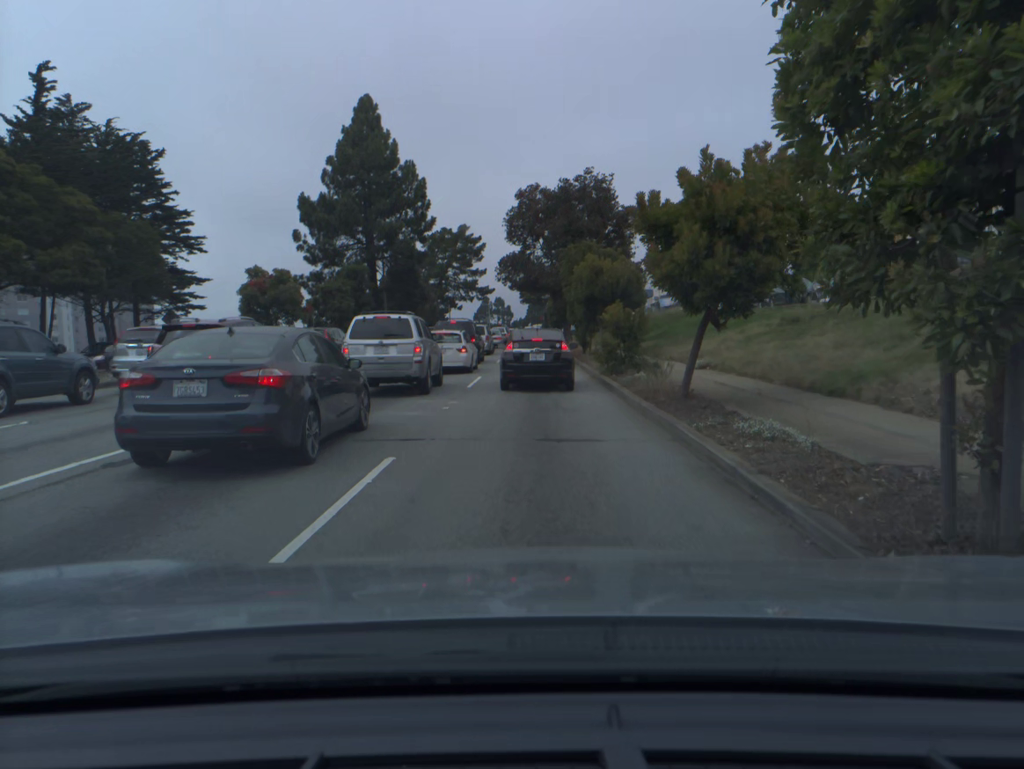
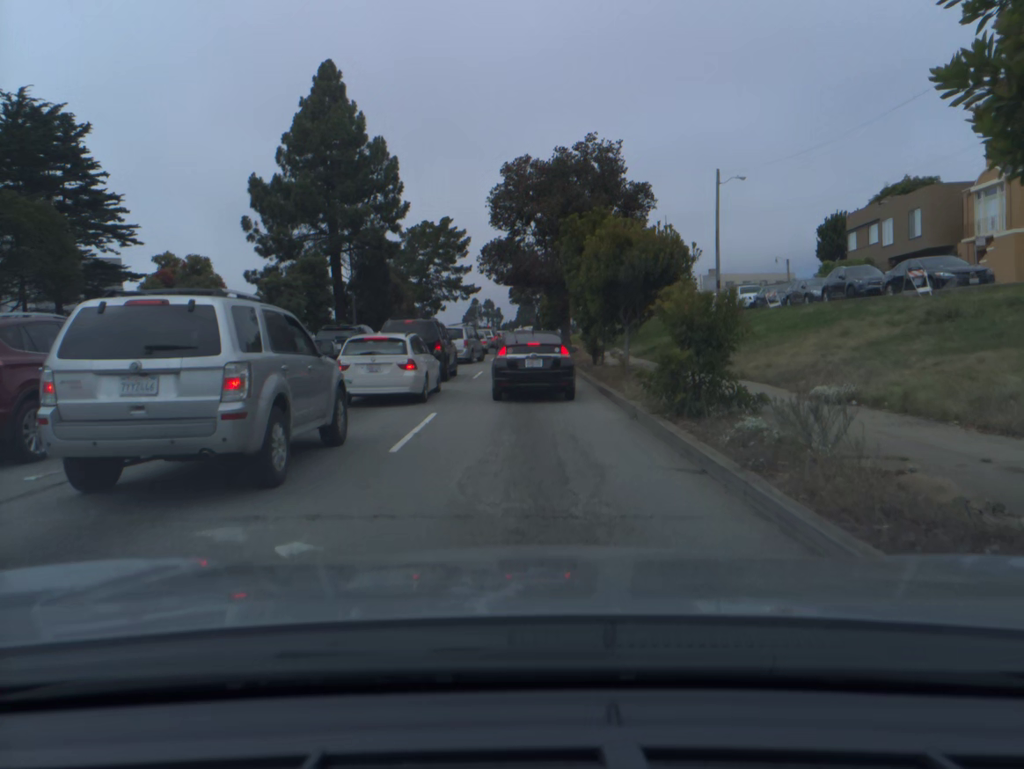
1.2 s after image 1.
(+0.1, +9.9) m; +1°
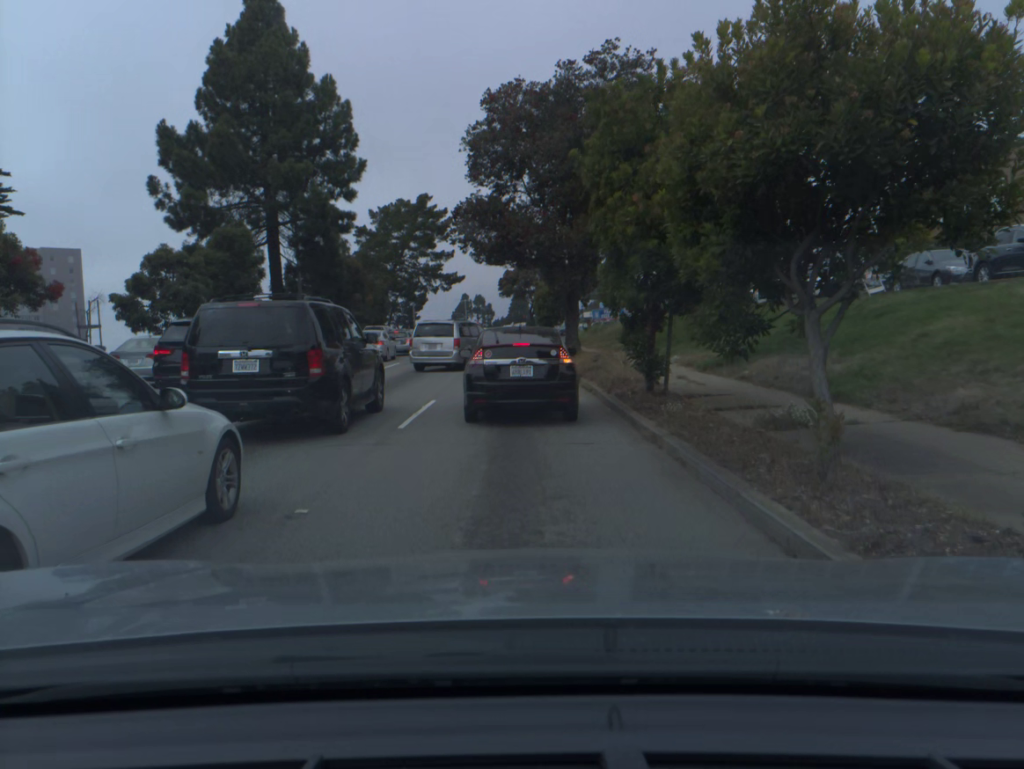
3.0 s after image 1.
(+0.1, +12.7) m; 0°
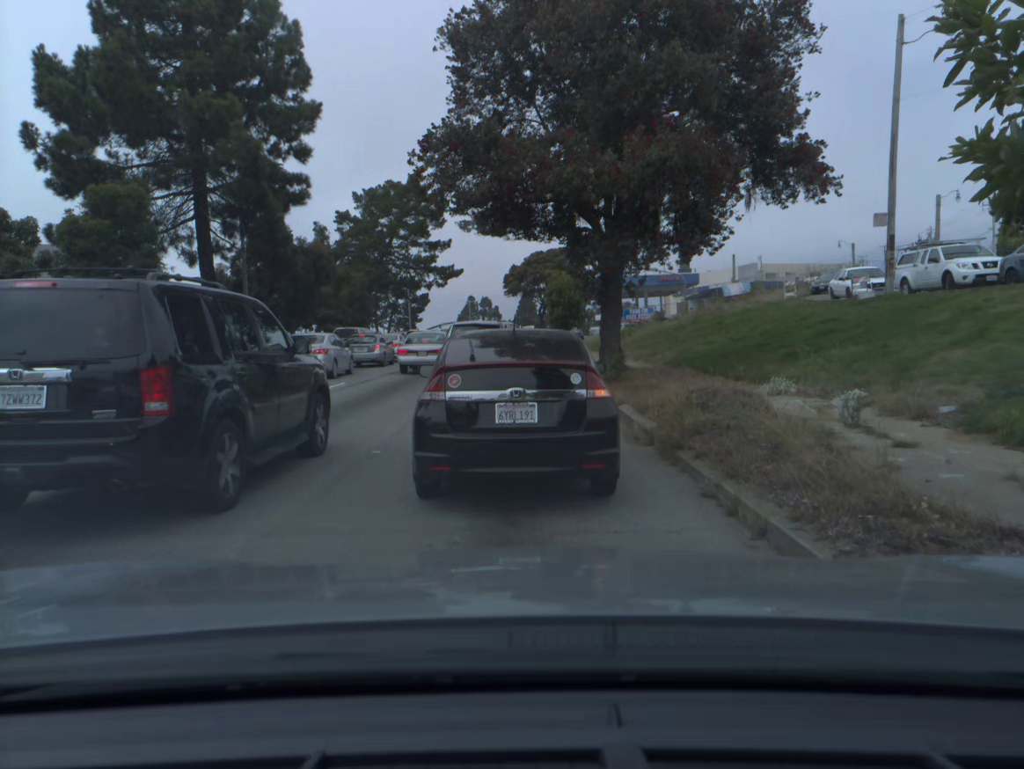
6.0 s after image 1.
(0.0, +12.0) m; 0°
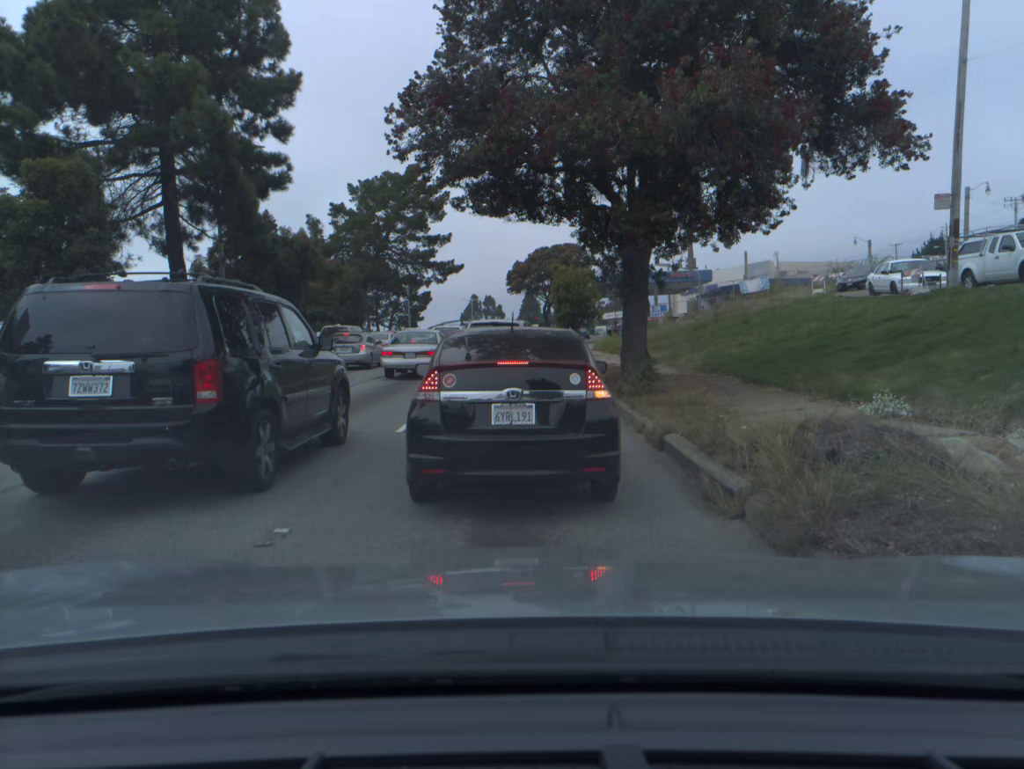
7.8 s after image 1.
(0.0, +3.7) m; 0°
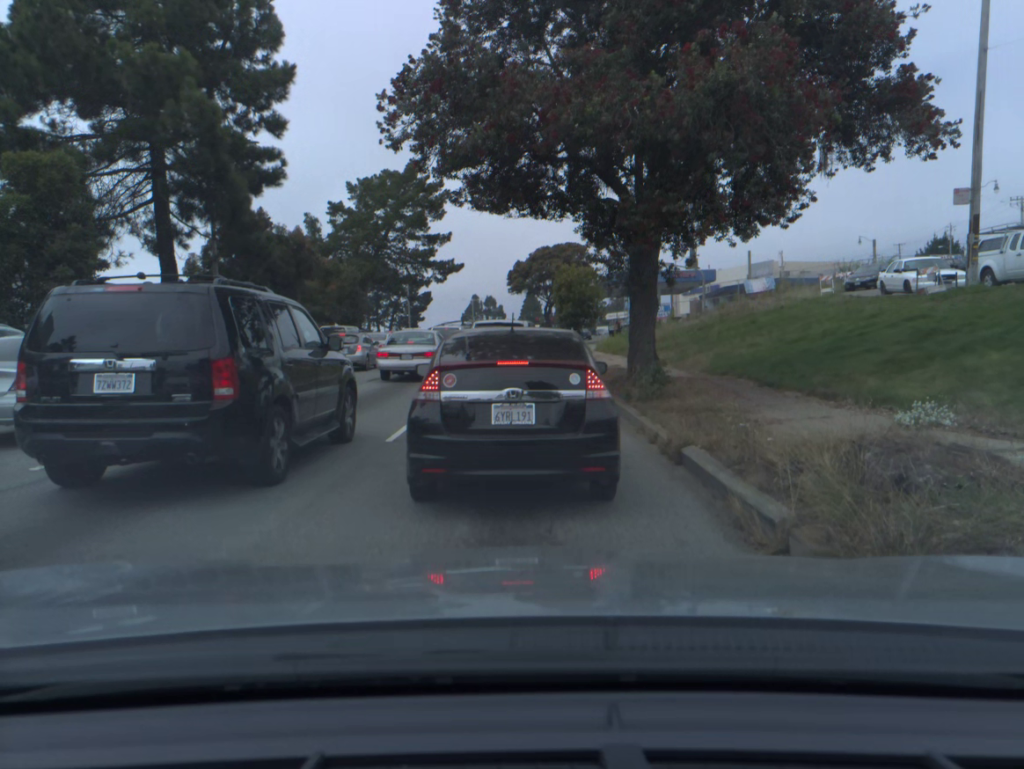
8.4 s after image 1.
(0.0, +0.9) m; 0°
